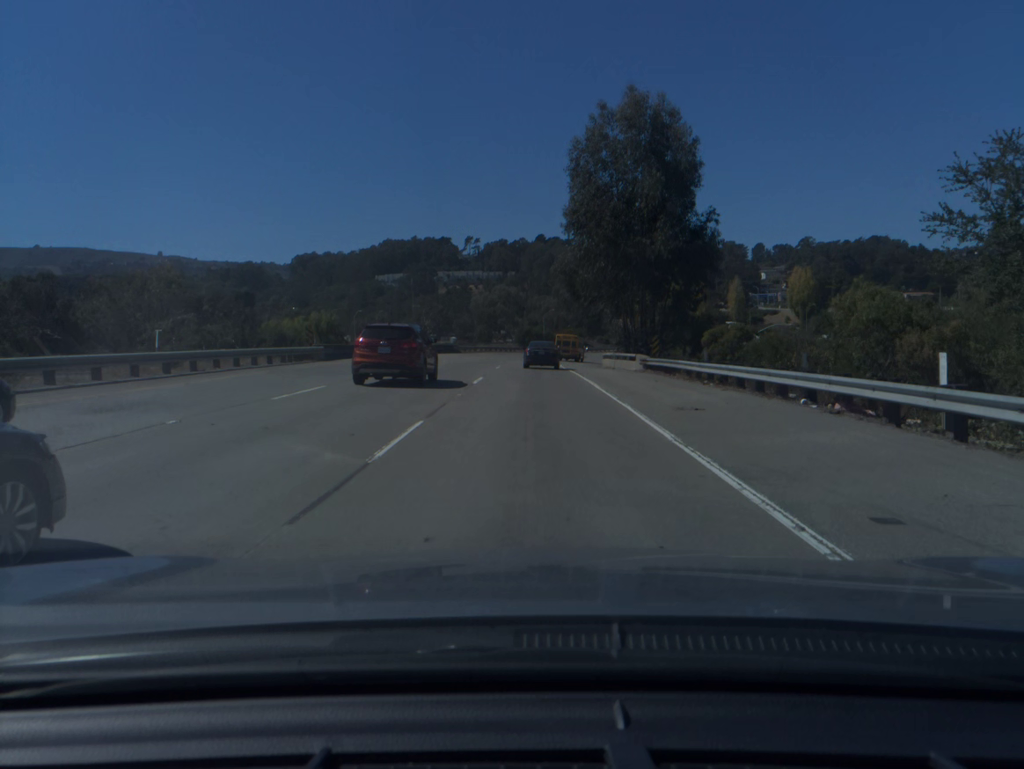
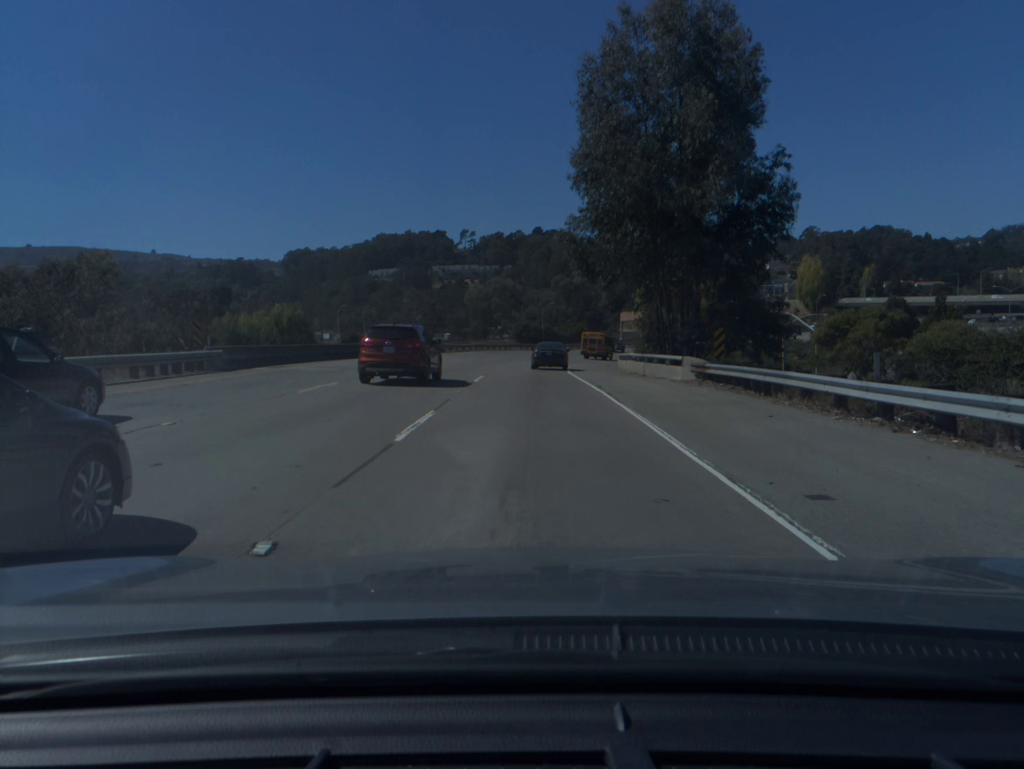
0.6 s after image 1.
(0.0, +13.1) m; 0°
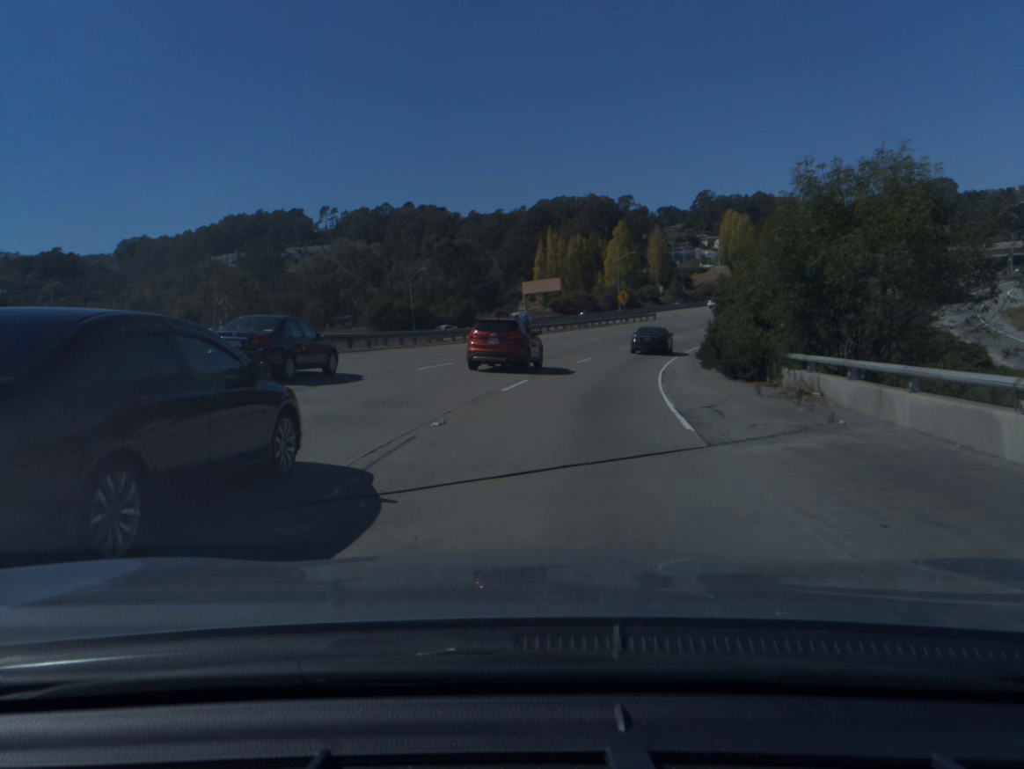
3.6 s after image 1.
(+2.3, +65.4) m; +8°
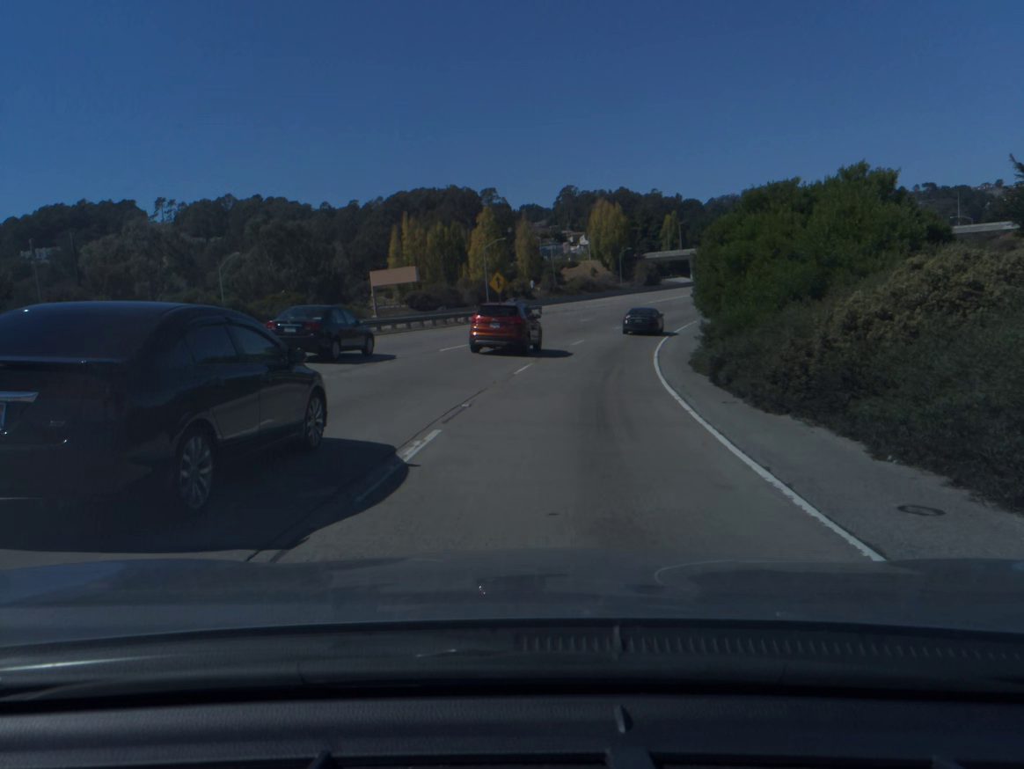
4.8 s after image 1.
(+1.9, +25.8) m; +9°
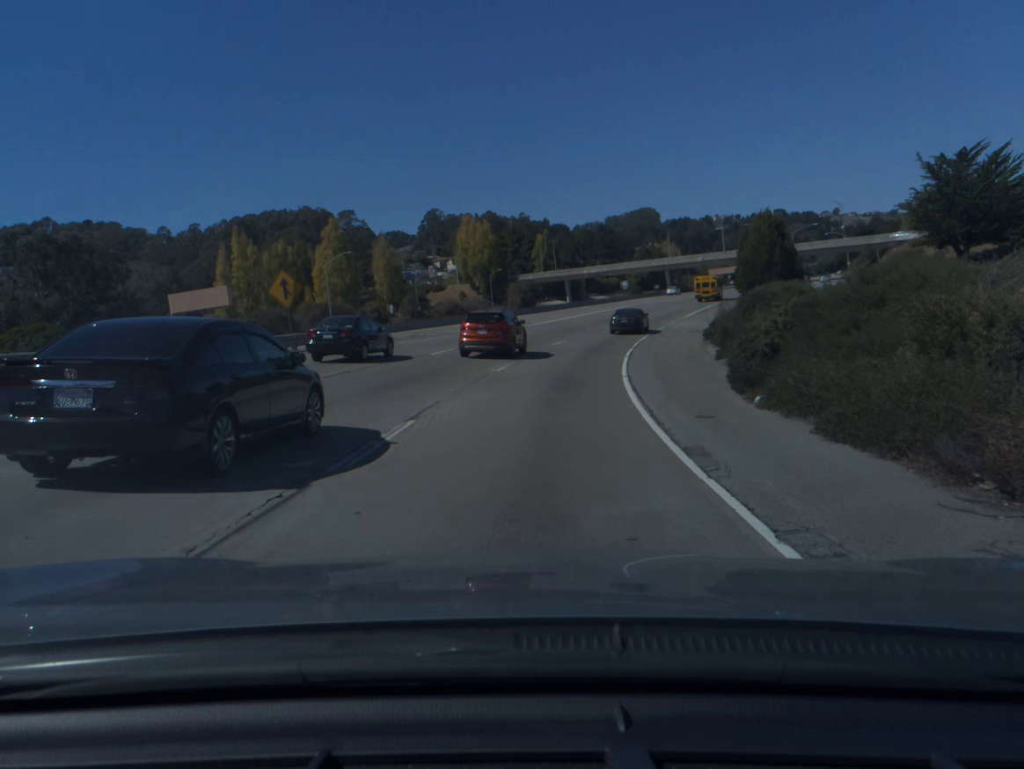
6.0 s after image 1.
(+2.3, +25.5) m; +9°
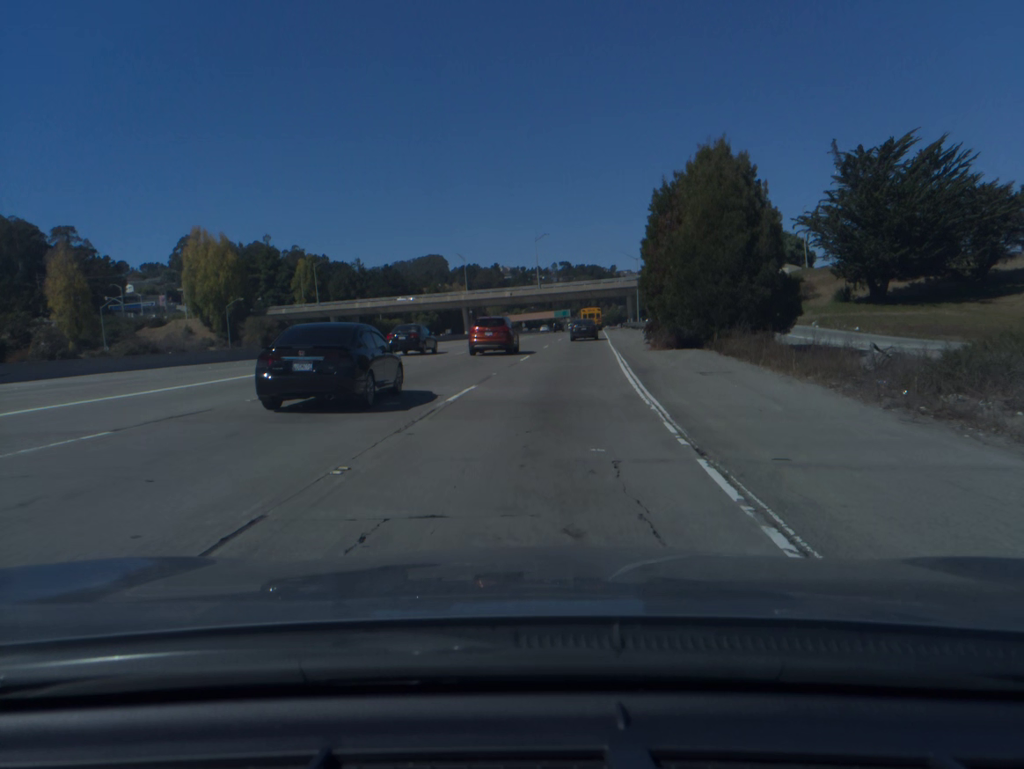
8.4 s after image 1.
(+6.3, +50.3) m; +15°
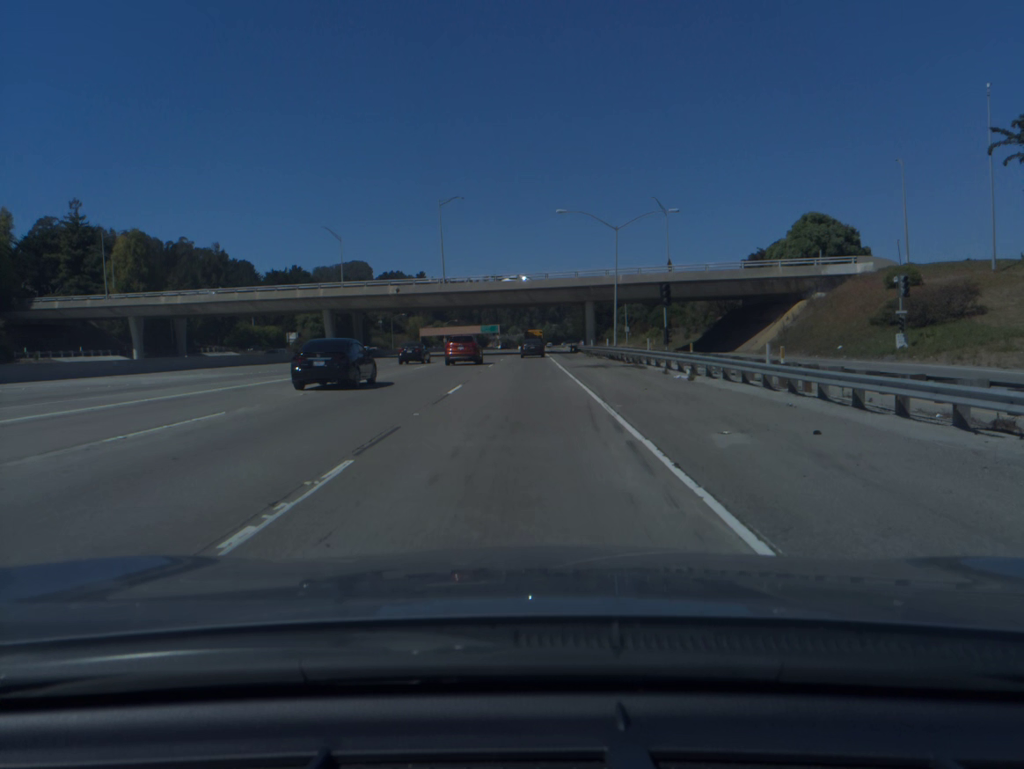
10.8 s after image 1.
(+3.5, +51.1) m; +5°
